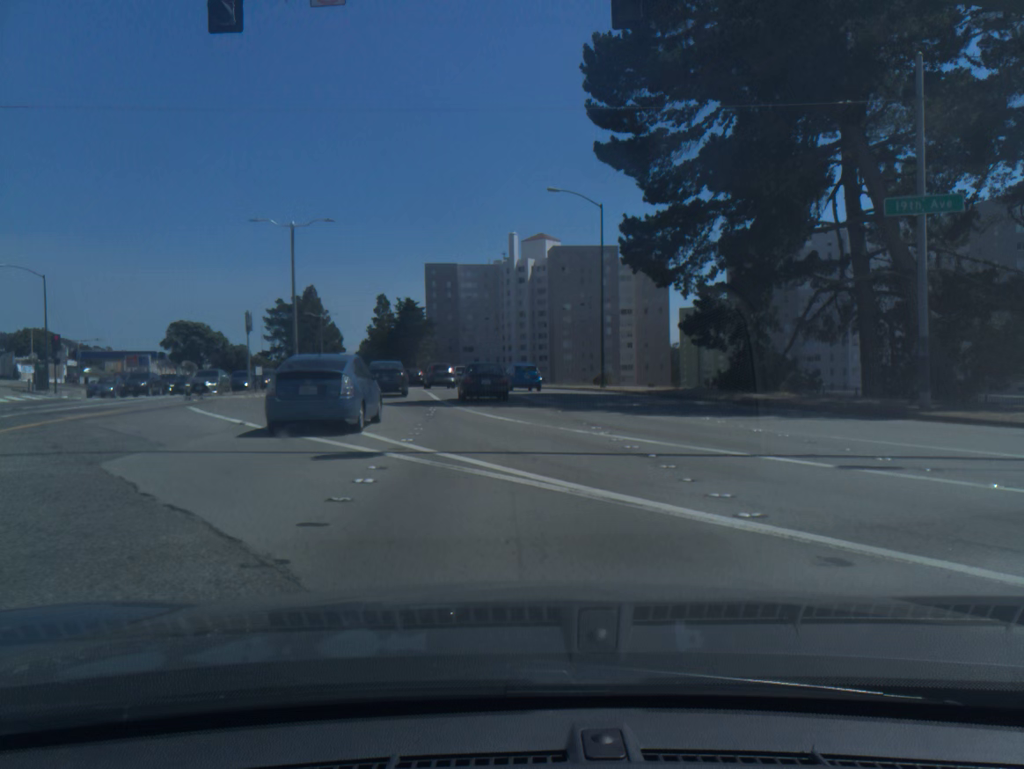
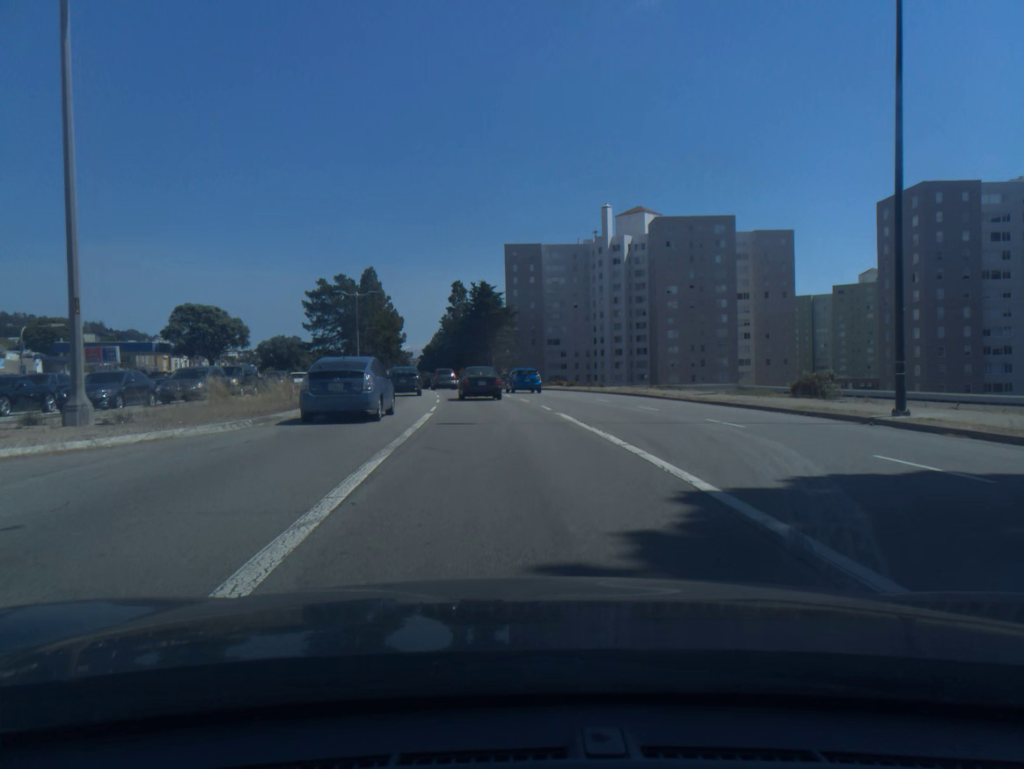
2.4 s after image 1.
(-1.4, +28.9) m; -6°
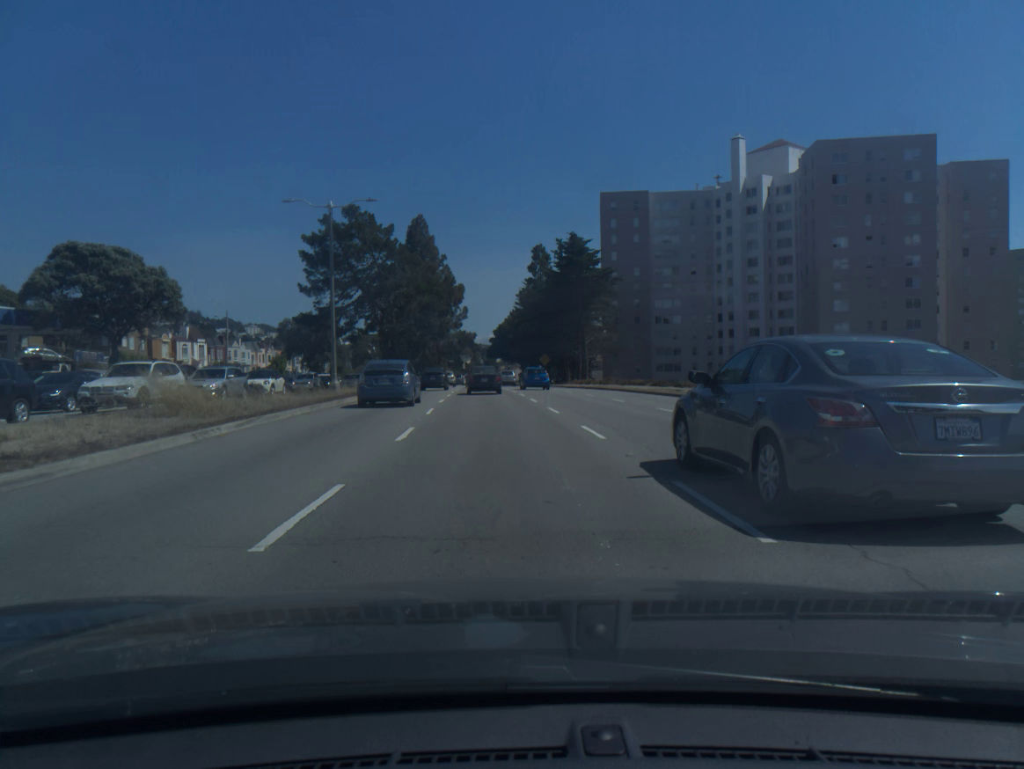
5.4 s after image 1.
(-1.9, +39.0) m; -6°
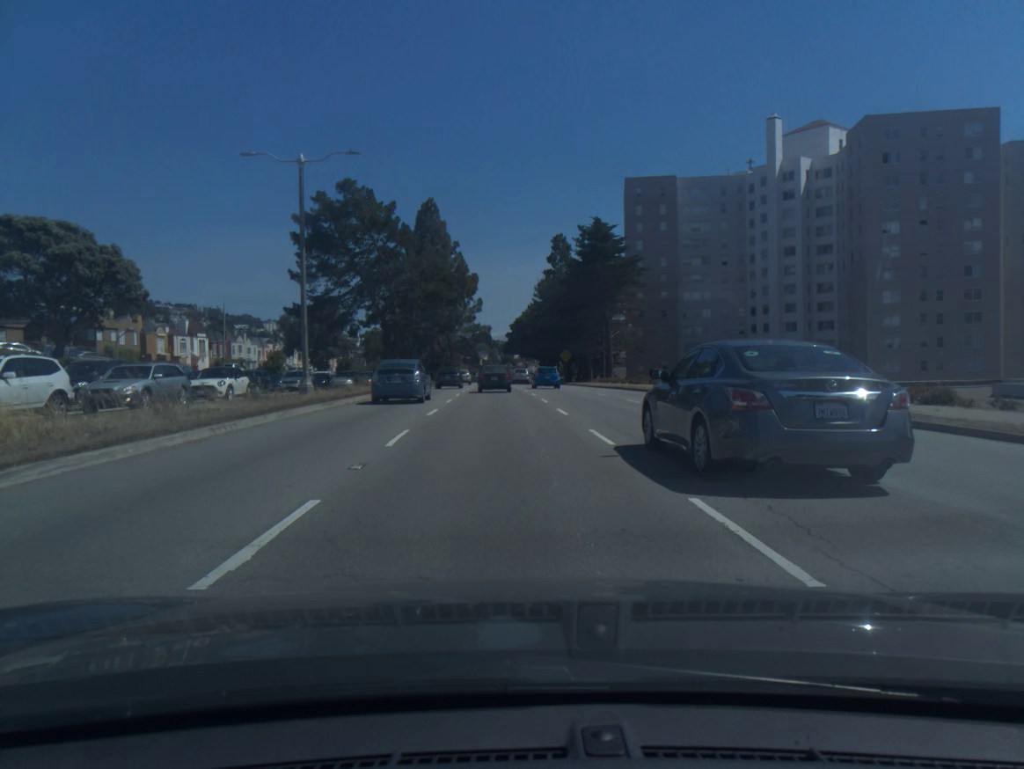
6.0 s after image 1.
(-0.1, +8.4) m; -1°
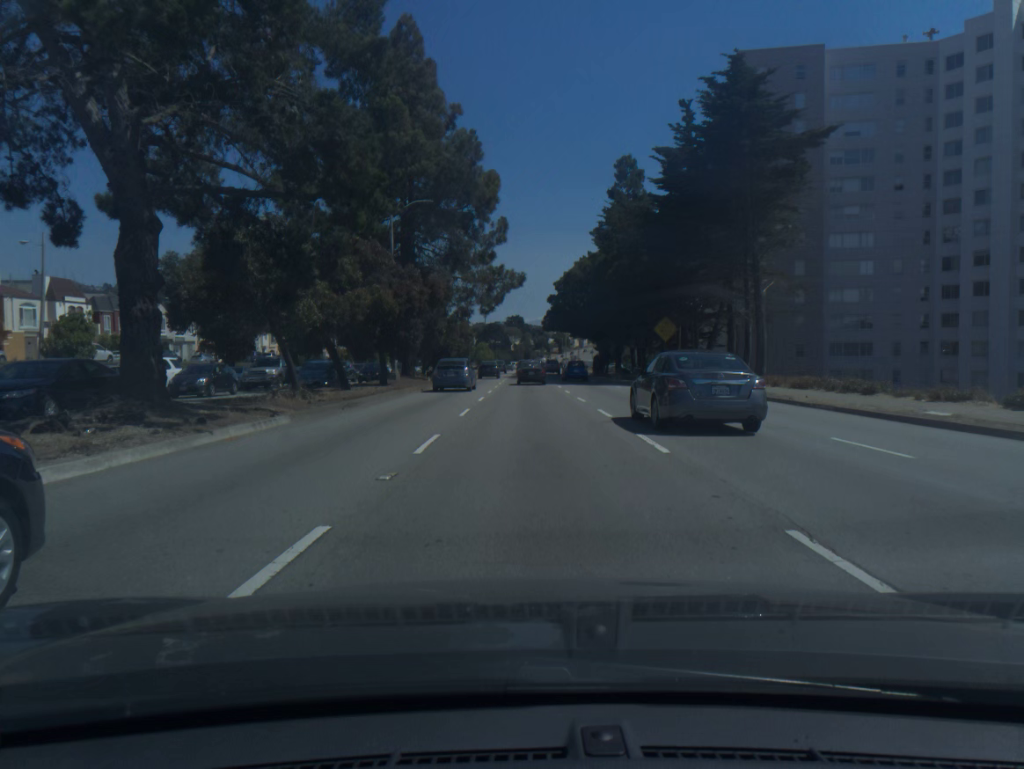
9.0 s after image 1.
(-1.5, +45.5) m; -2°
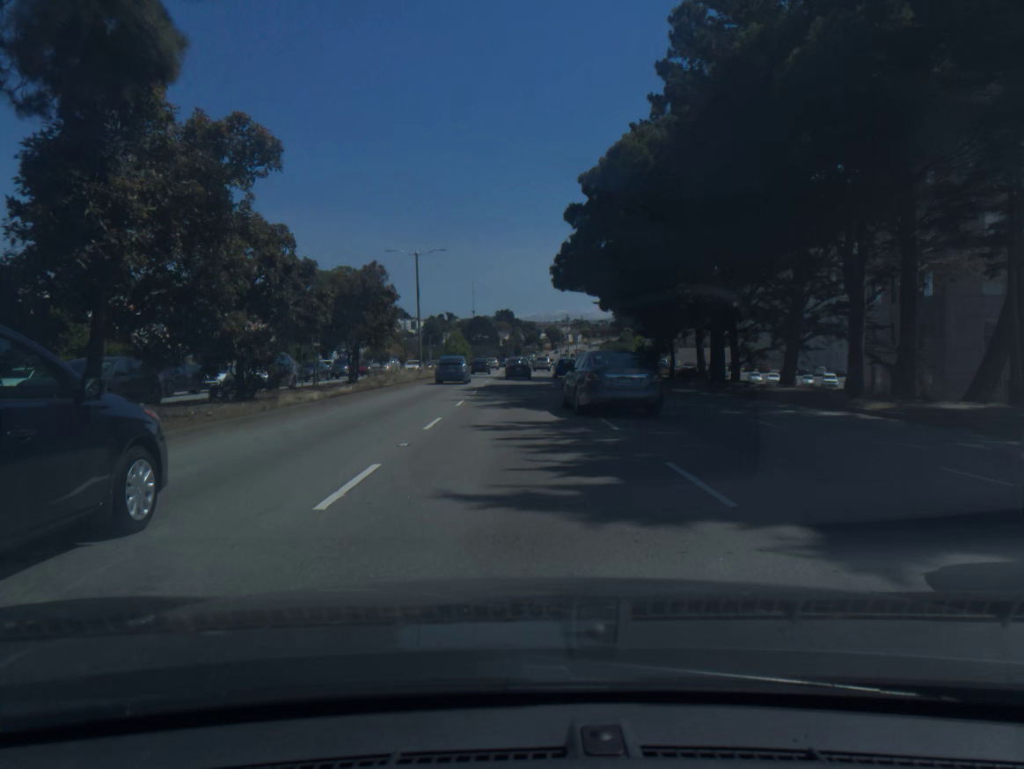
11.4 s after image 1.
(+0.4, +40.9) m; +1°
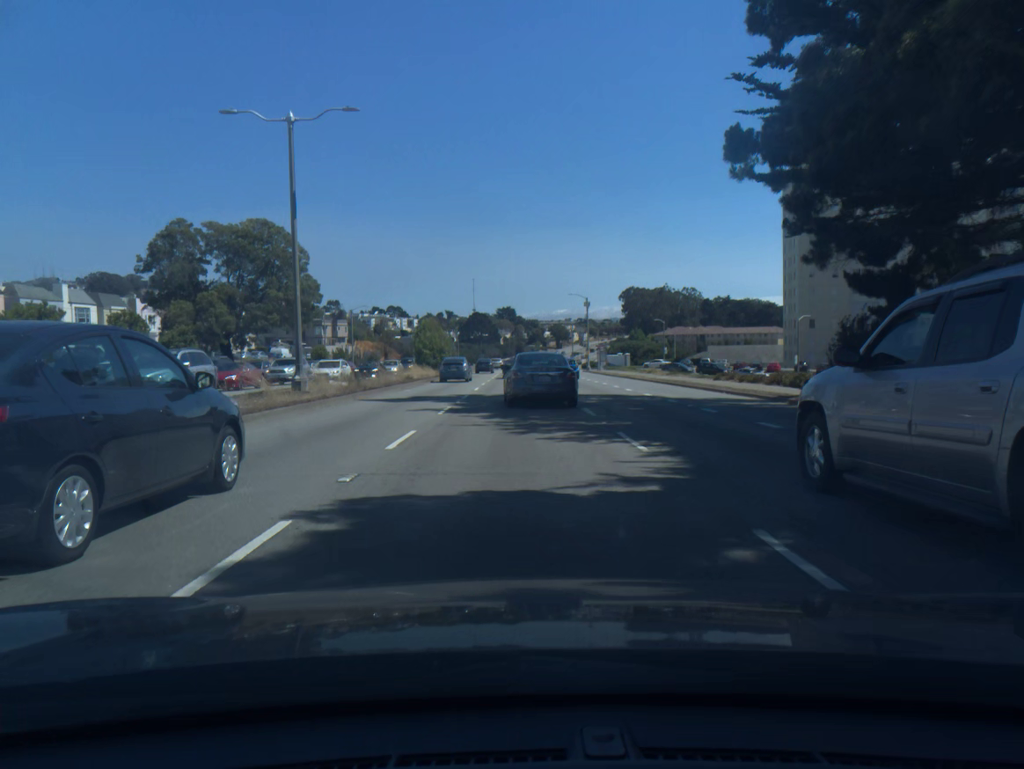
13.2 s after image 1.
(0.0, +33.0) m; 0°
